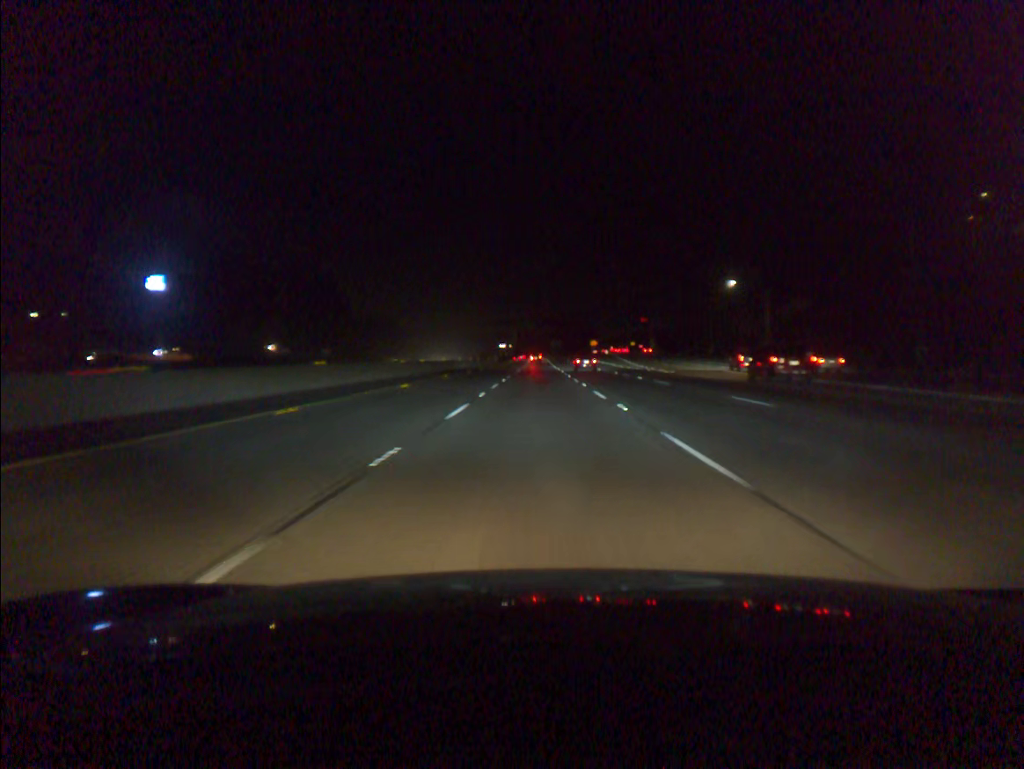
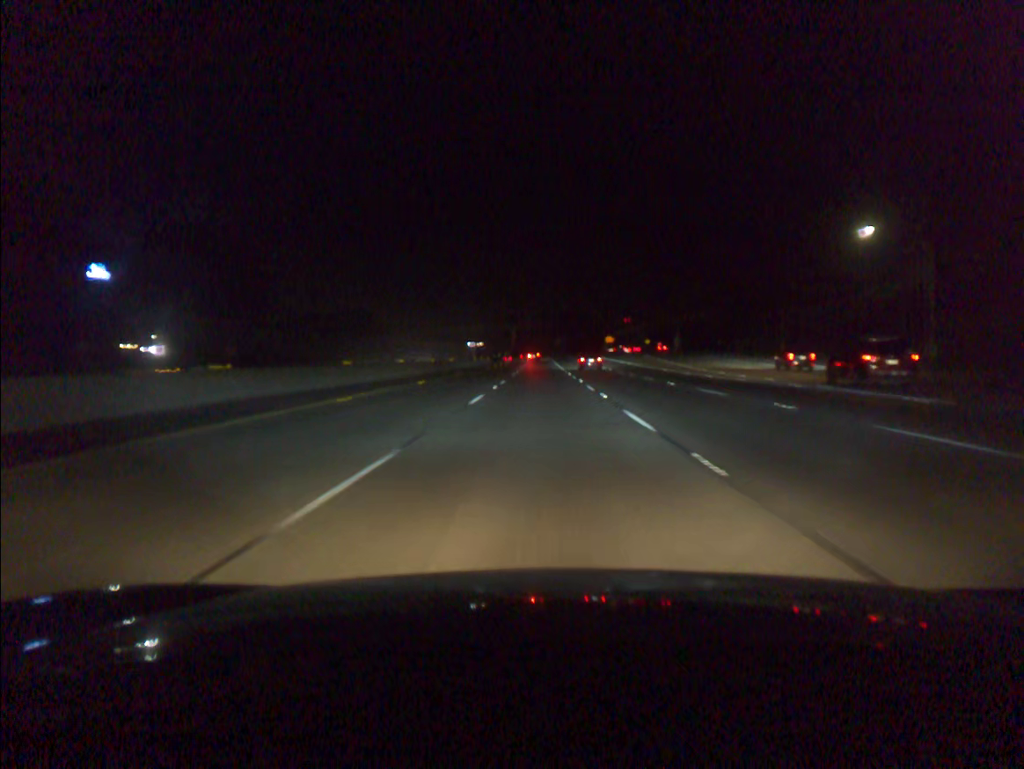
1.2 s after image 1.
(0.0, +38.8) m; 0°
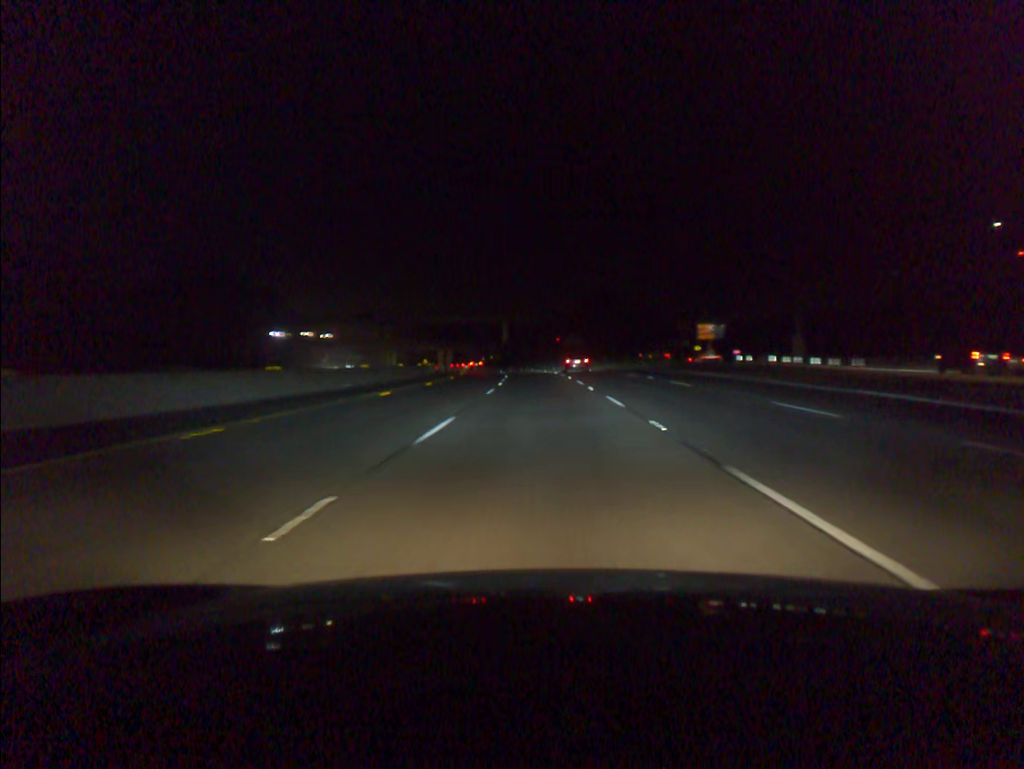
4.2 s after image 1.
(-0.2, +96.7) m; 0°
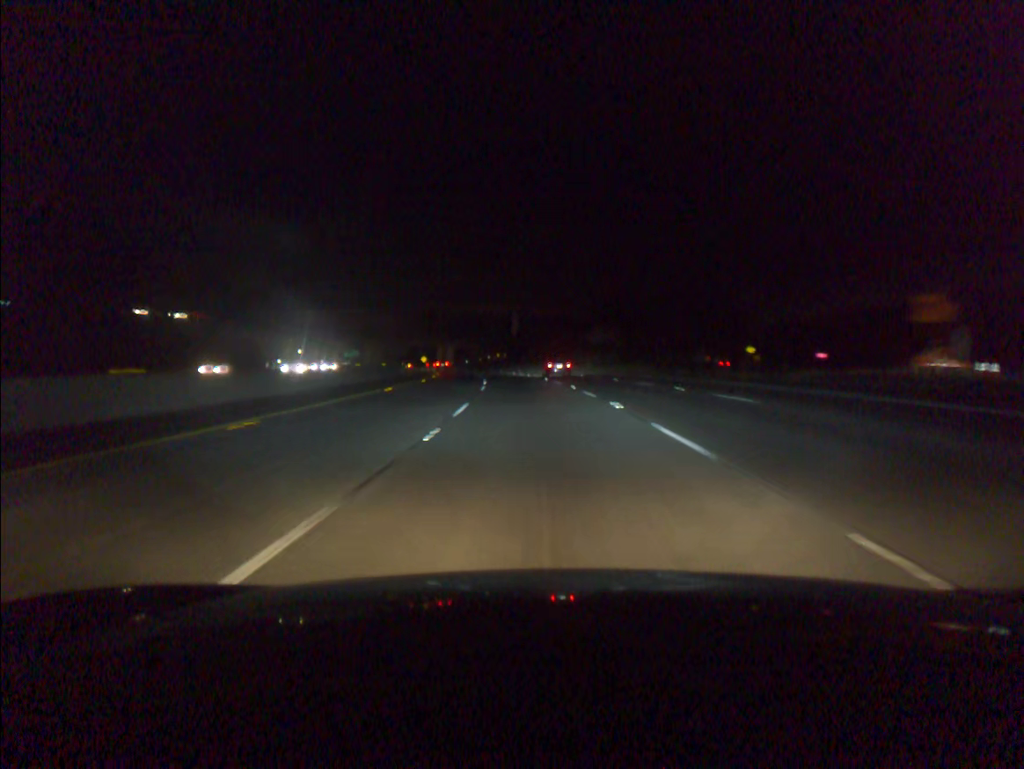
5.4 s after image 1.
(-0.3, +38.6) m; -1°
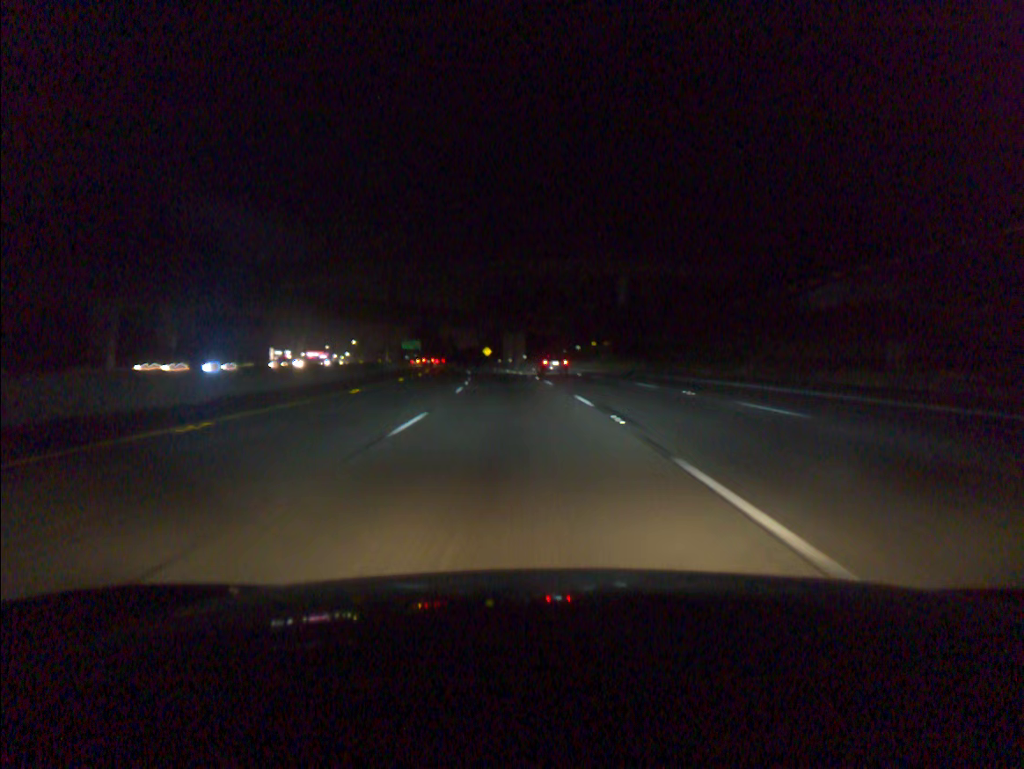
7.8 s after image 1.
(-4.1, +77.2) m; -7°
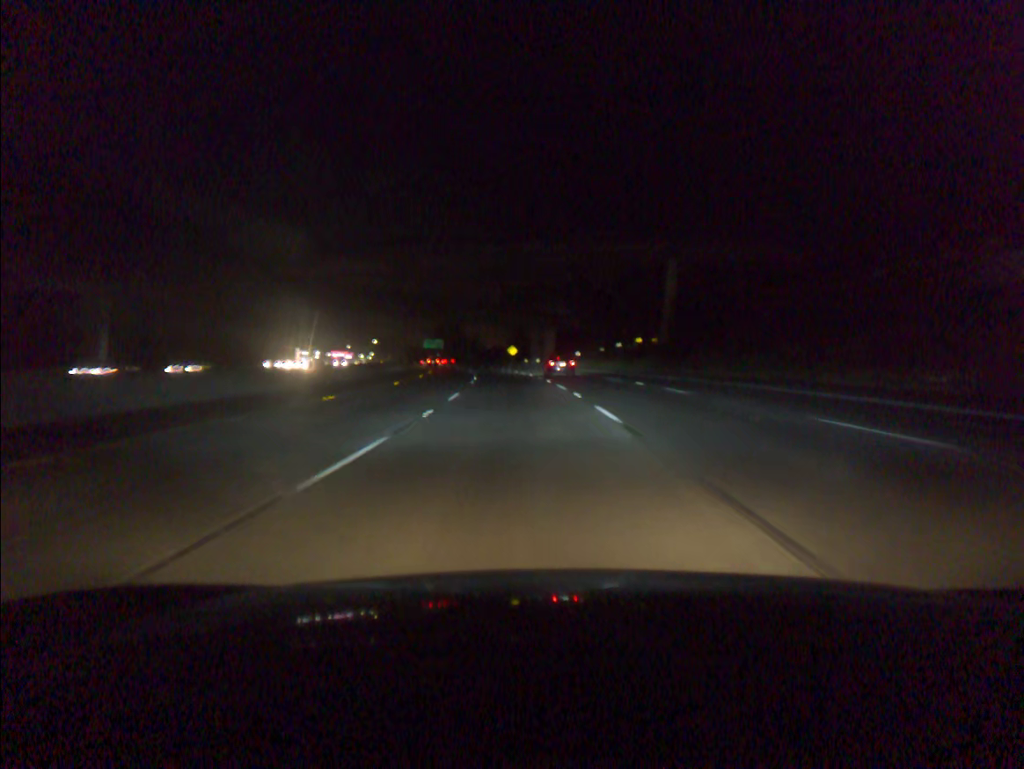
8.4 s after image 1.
(-0.4, +19.5) m; -2°
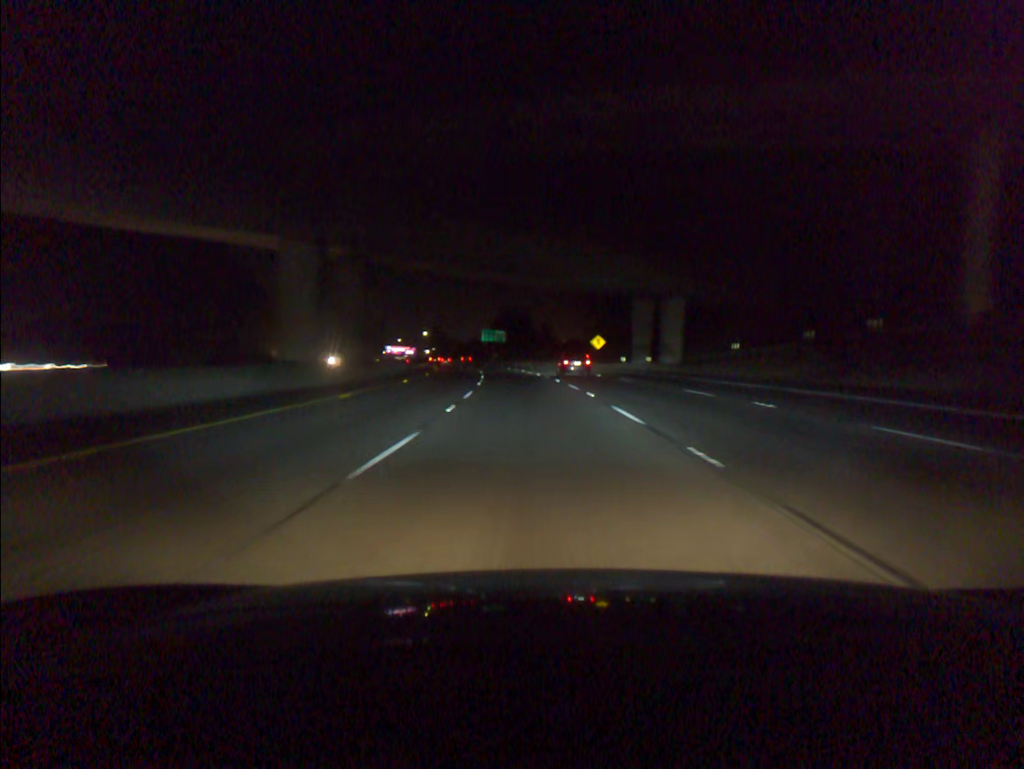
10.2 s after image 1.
(-3.1, +58.5) m; -6°
